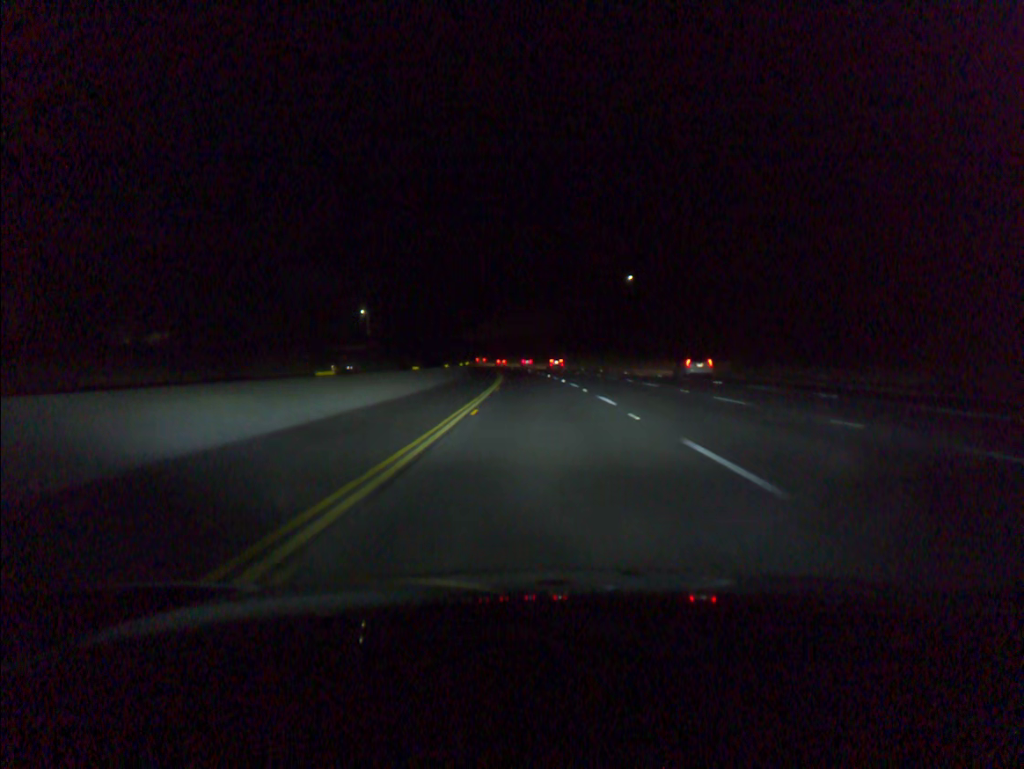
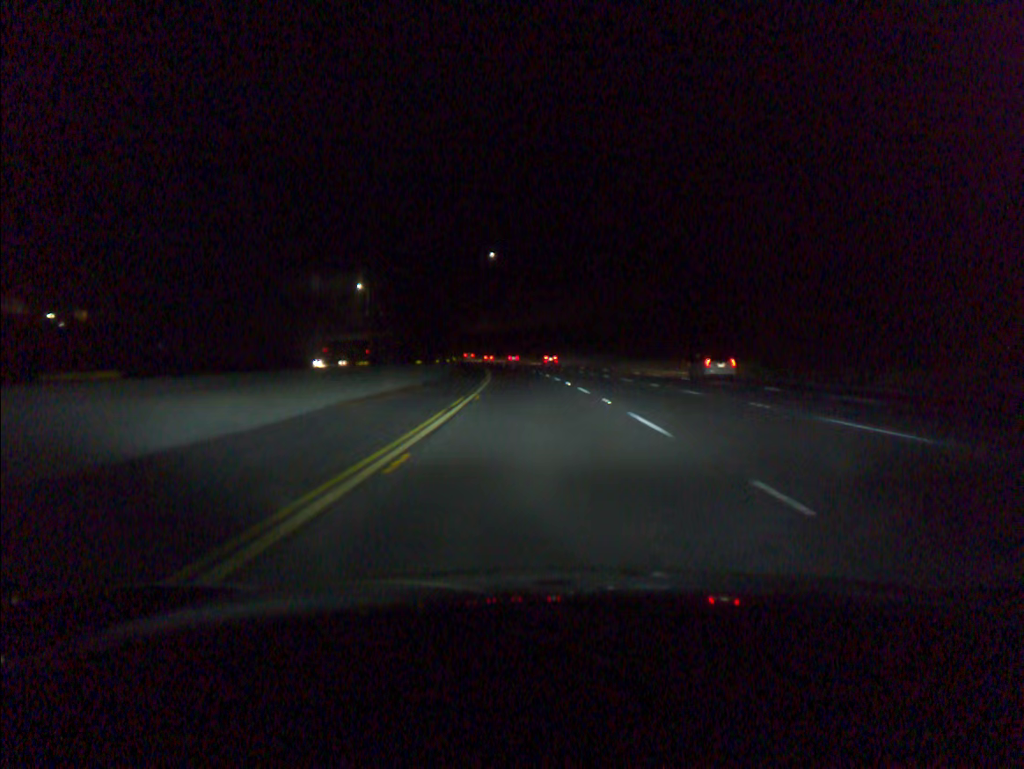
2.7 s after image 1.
(-2.8, +82.3) m; -5°
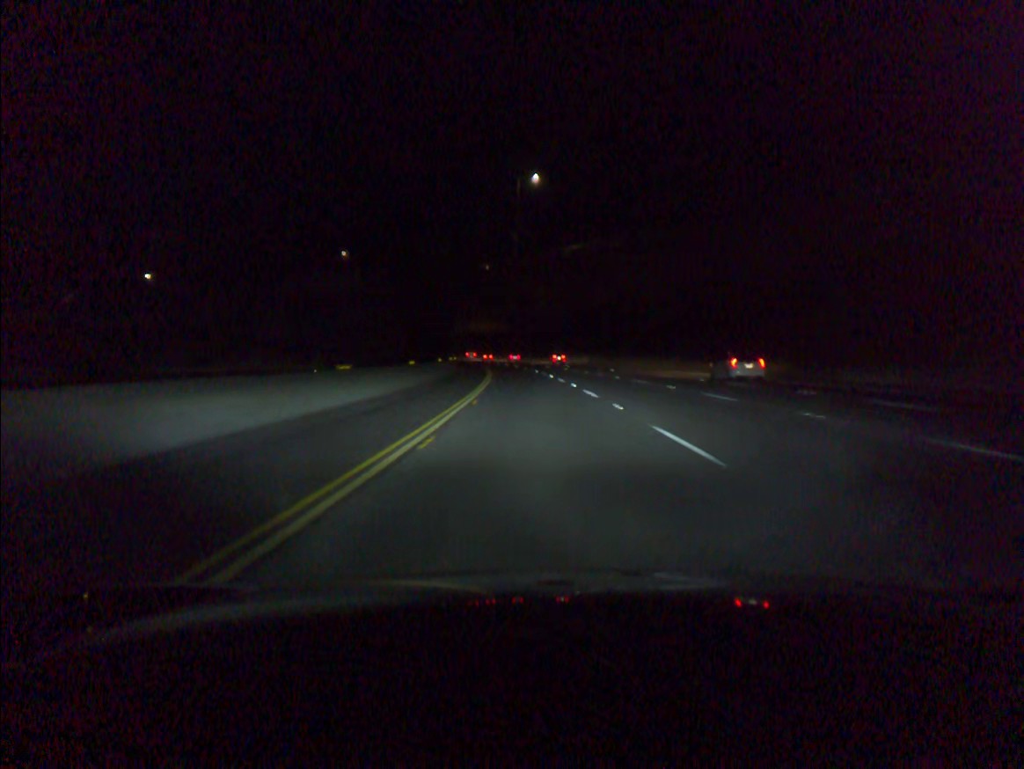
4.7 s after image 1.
(-2.2, +61.0) m; -4°
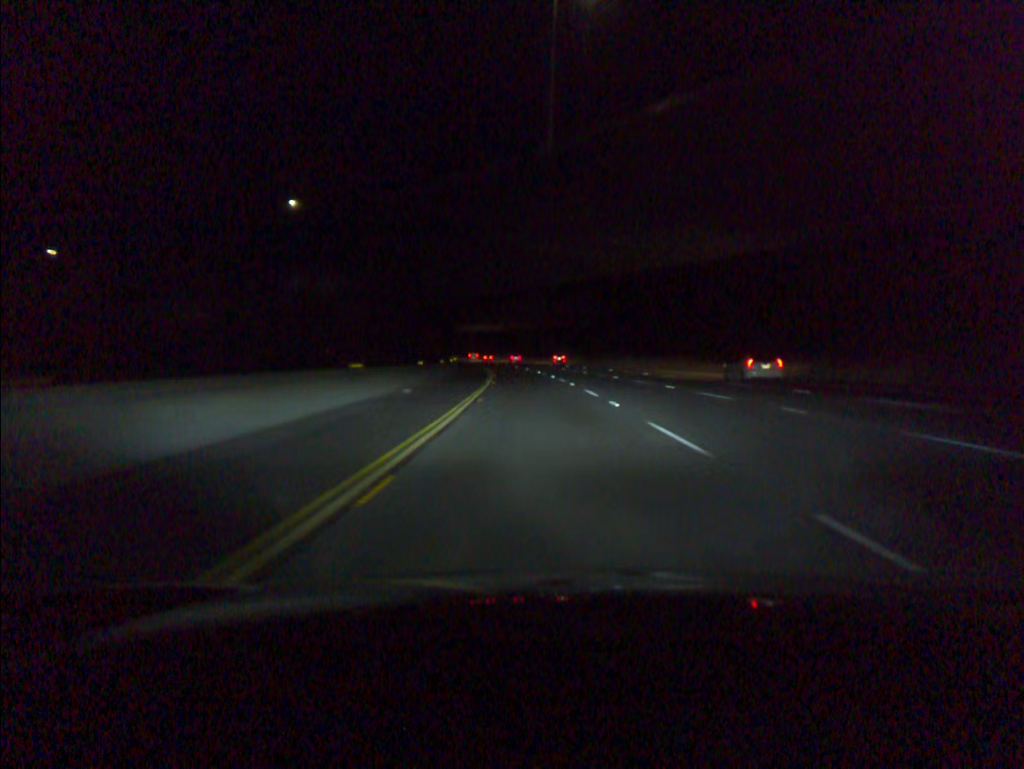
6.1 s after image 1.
(-1.1, +42.6) m; -3°
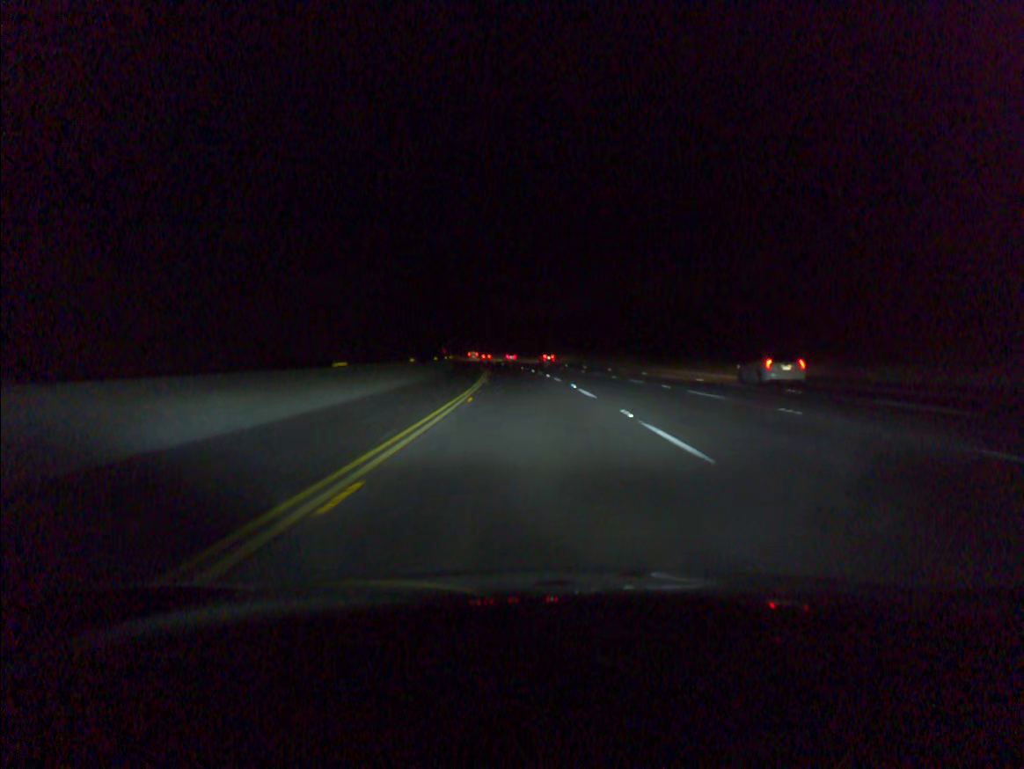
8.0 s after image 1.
(-1.9, +59.2) m; -4°
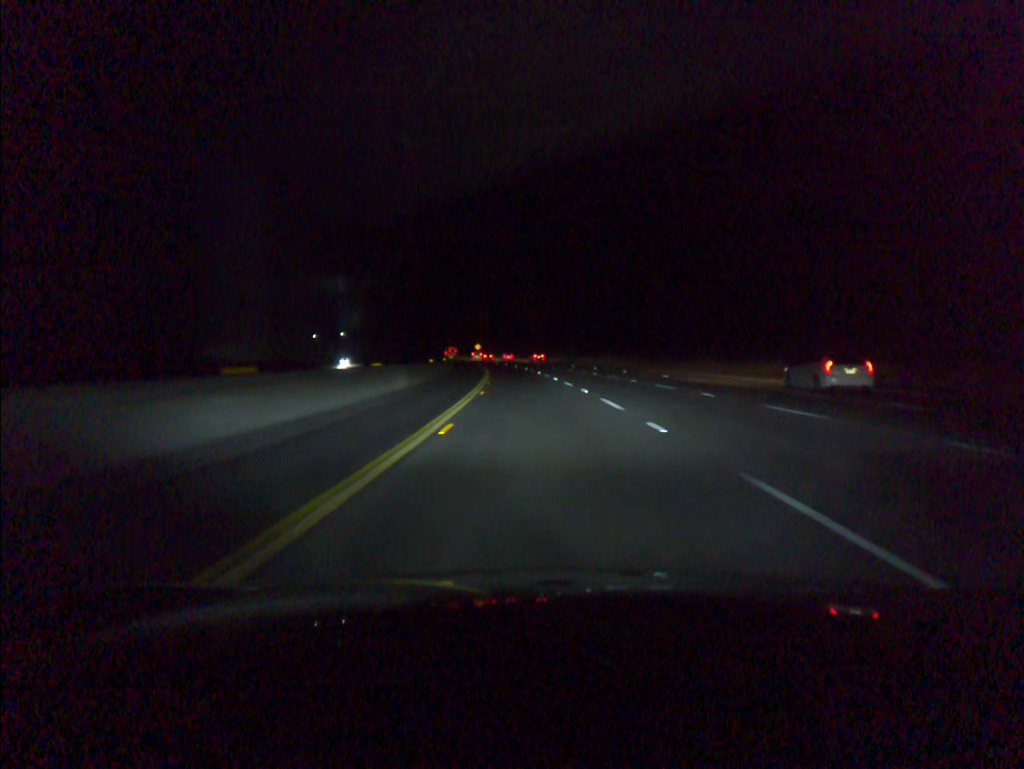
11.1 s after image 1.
(-5.7, +92.6) m; -6°
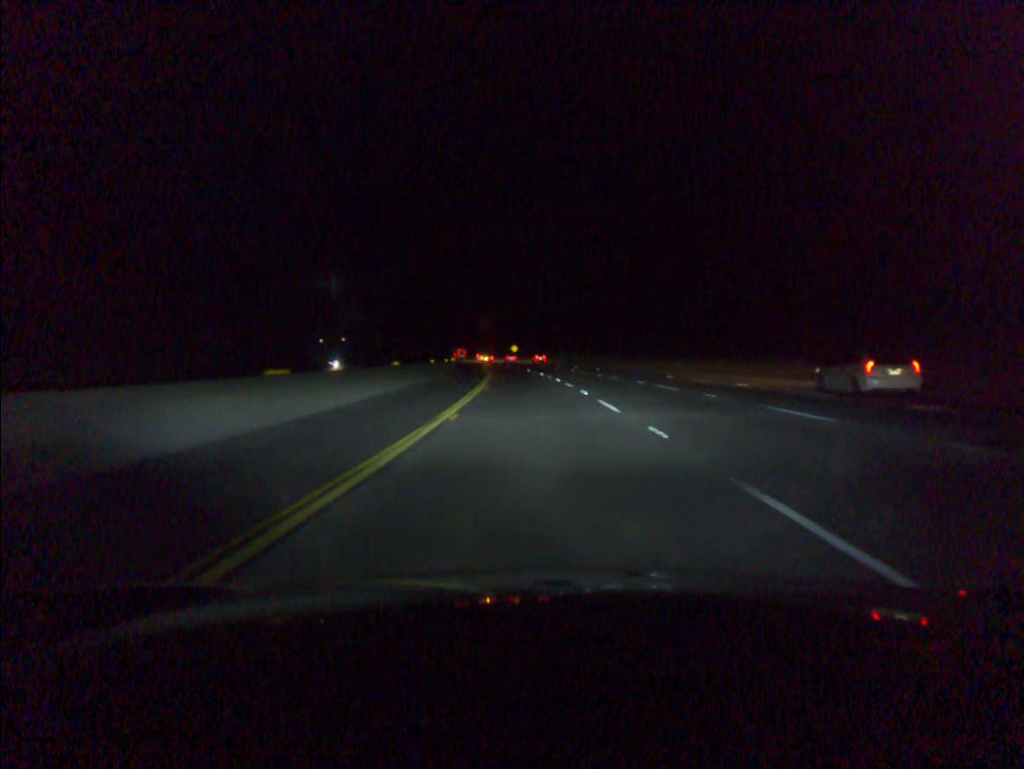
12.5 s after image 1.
(-1.1, +44.3) m; -3°
